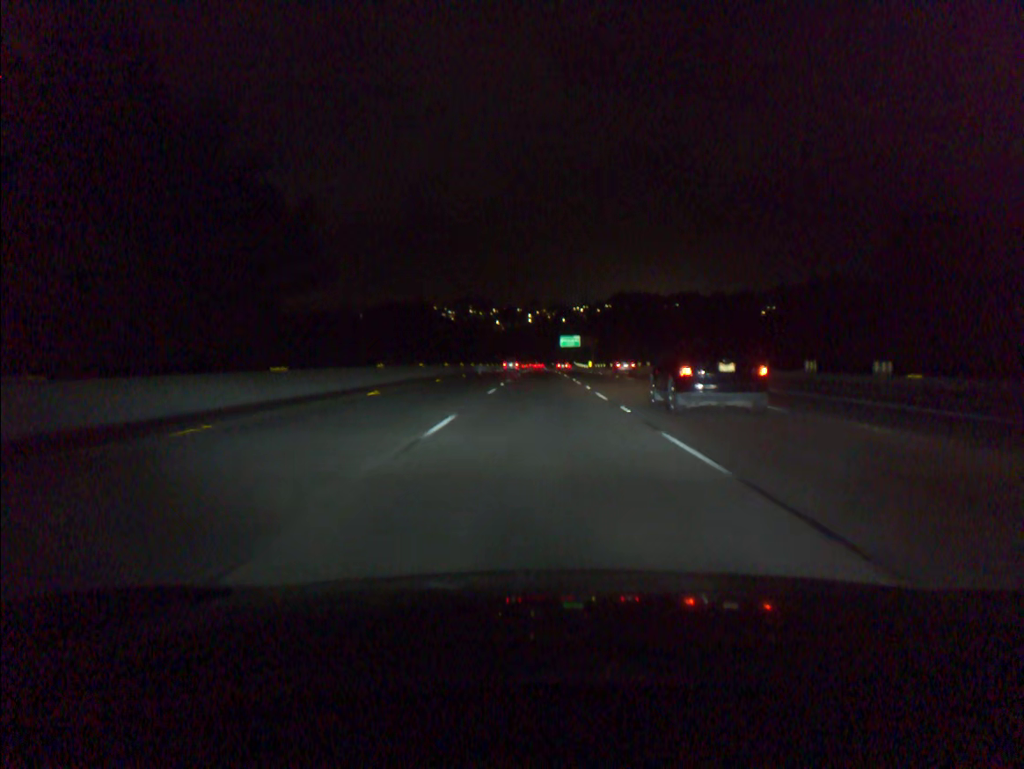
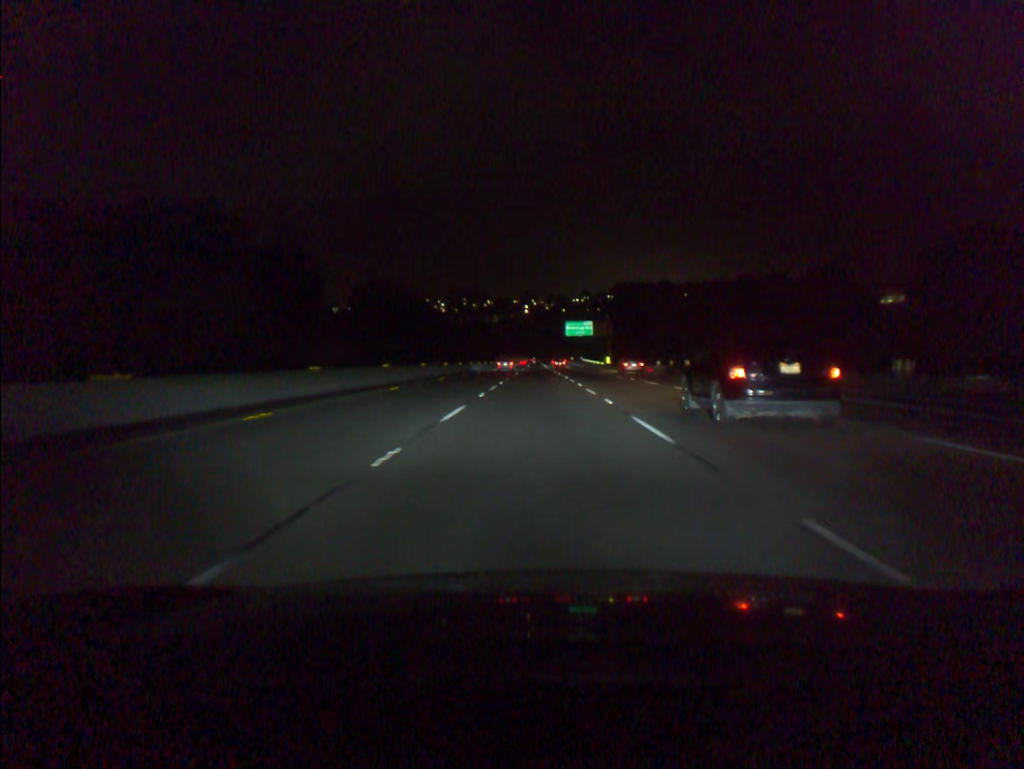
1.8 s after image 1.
(0.0, +55.3) m; 0°
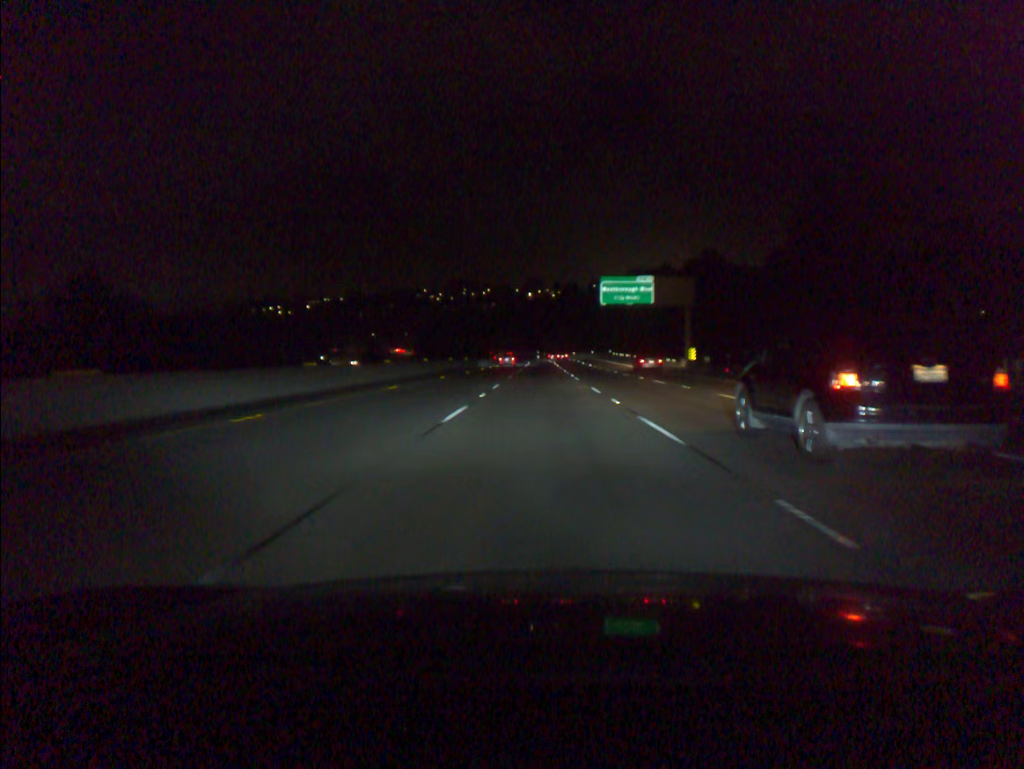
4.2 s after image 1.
(-0.3, +73.8) m; 0°
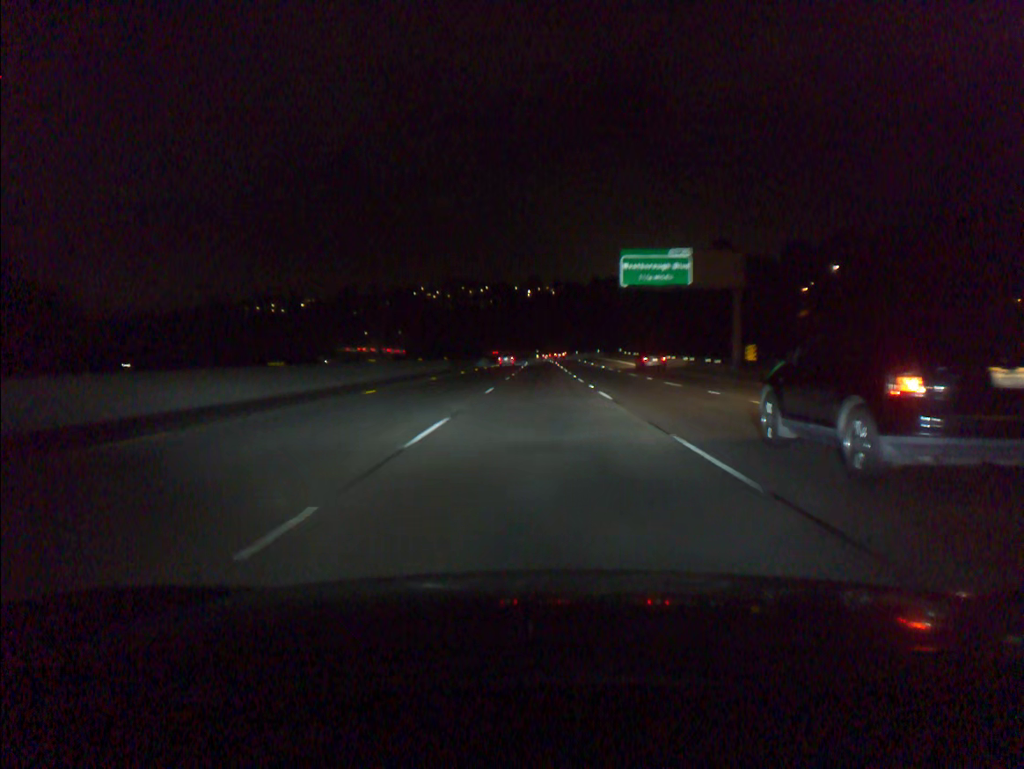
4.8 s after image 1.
(0.0, +18.4) m; 0°
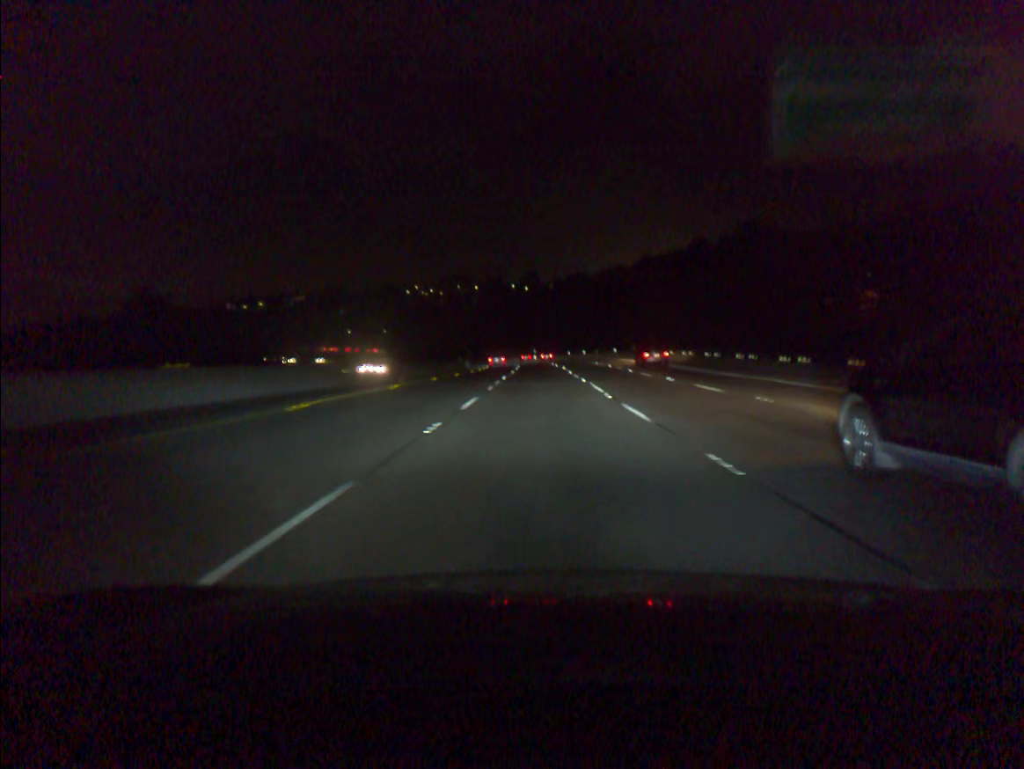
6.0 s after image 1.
(0.0, +36.8) m; 0°
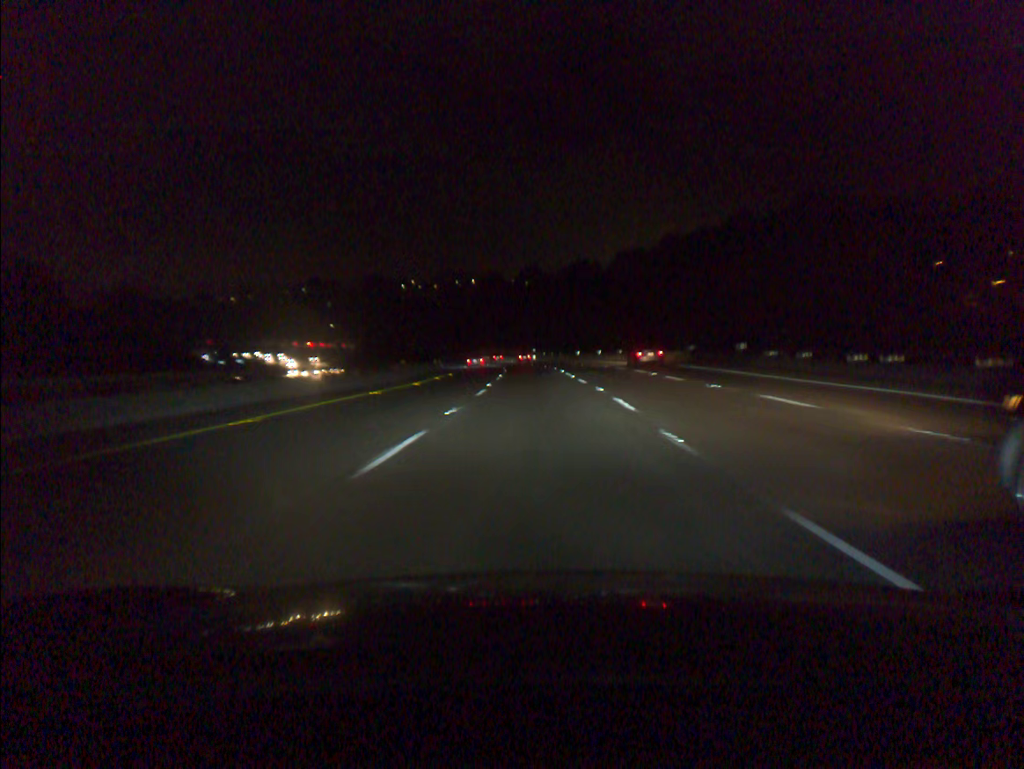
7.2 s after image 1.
(0.0, +36.7) m; 0°
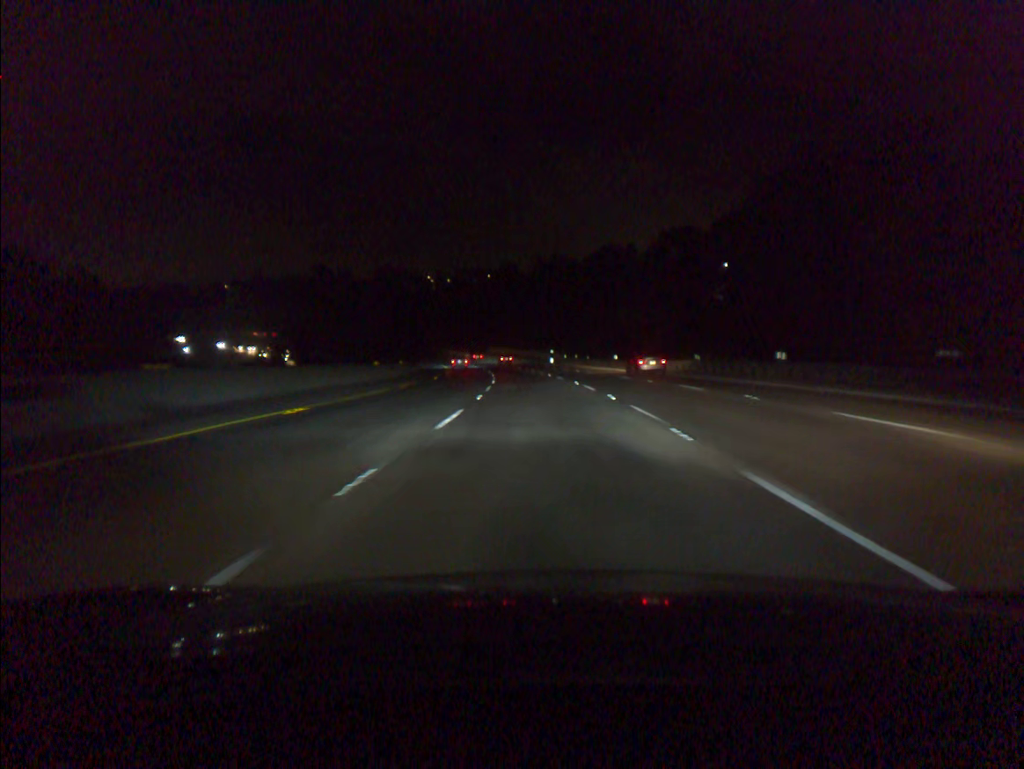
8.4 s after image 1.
(-0.3, +36.6) m; -1°
